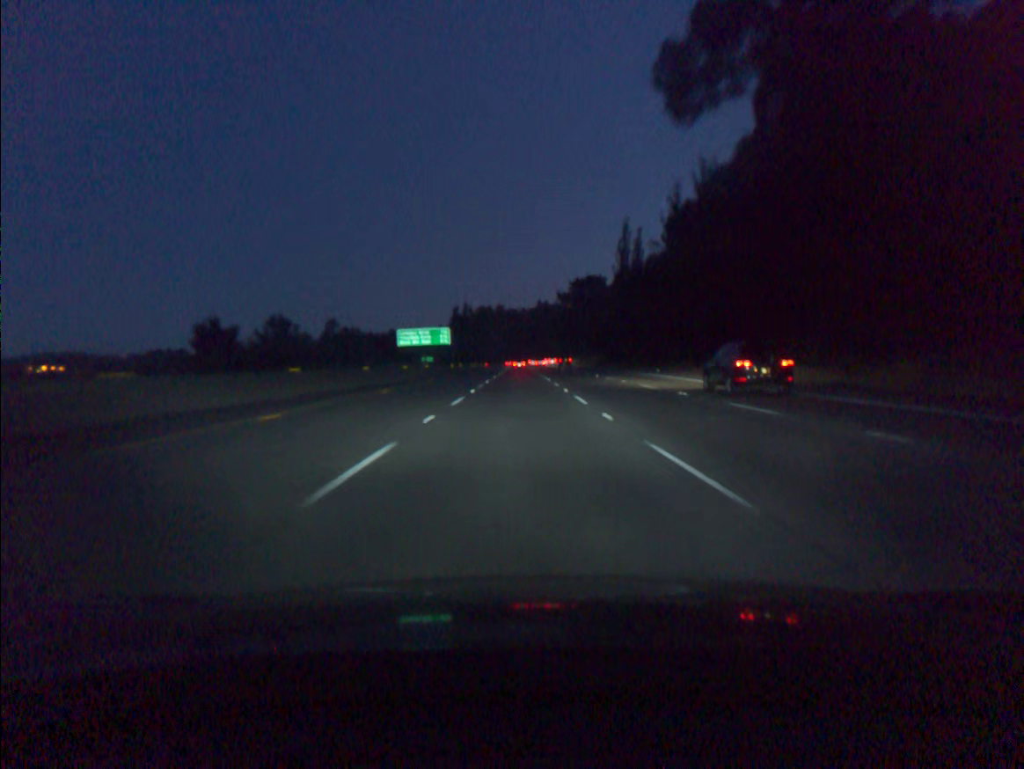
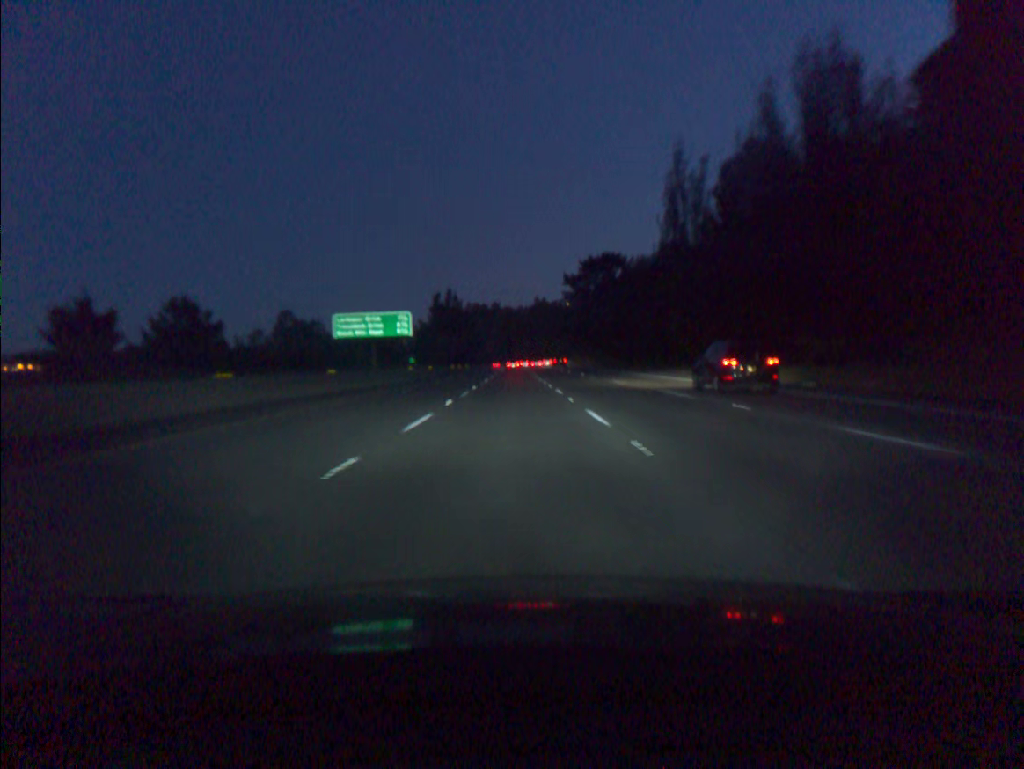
(+0.1, +36.5) m; 0°
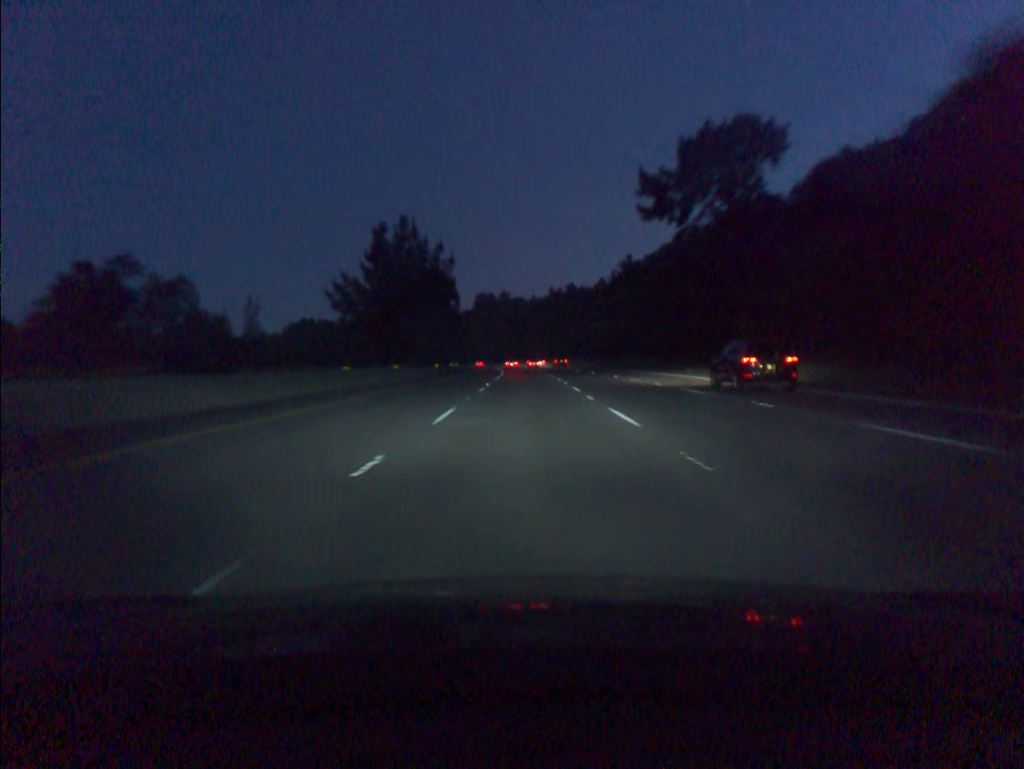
(-0.5, +73.0) m; -1°
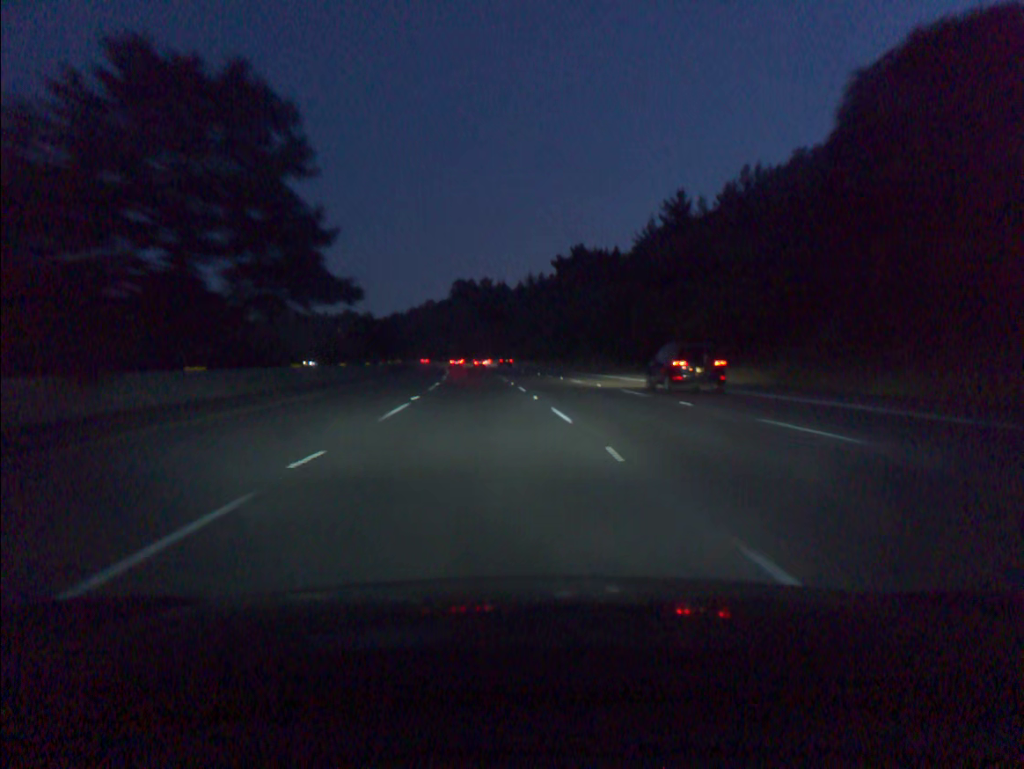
(+0.7, +72.0) m; +1°
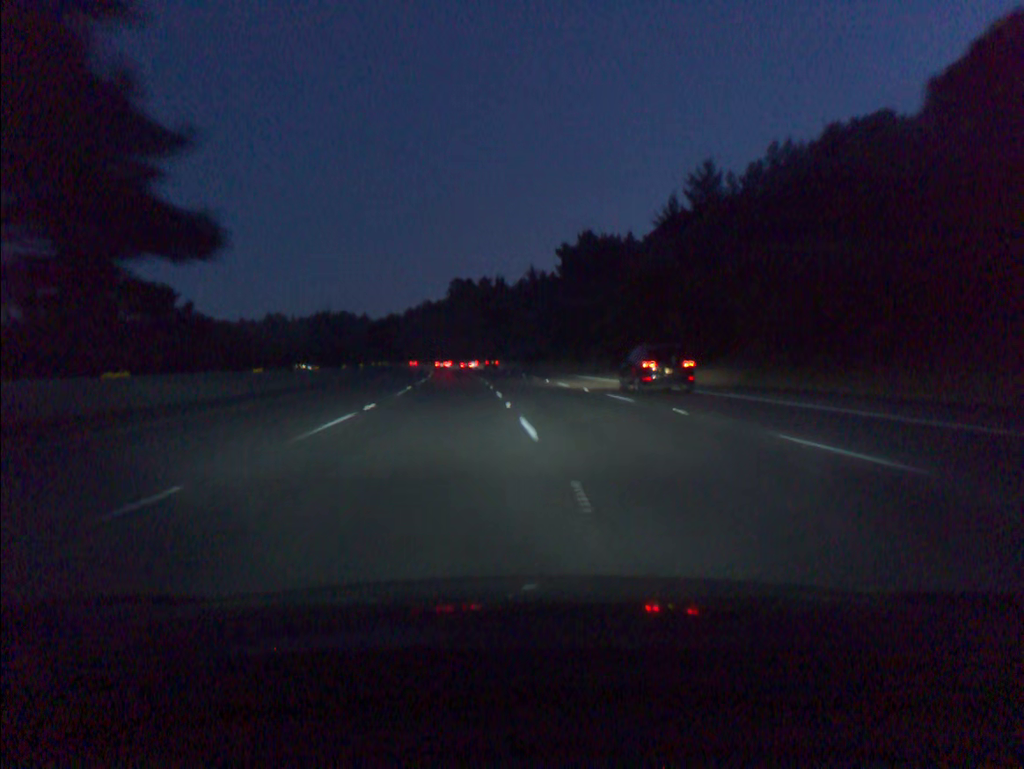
(0.0, +17.6) m; 0°
